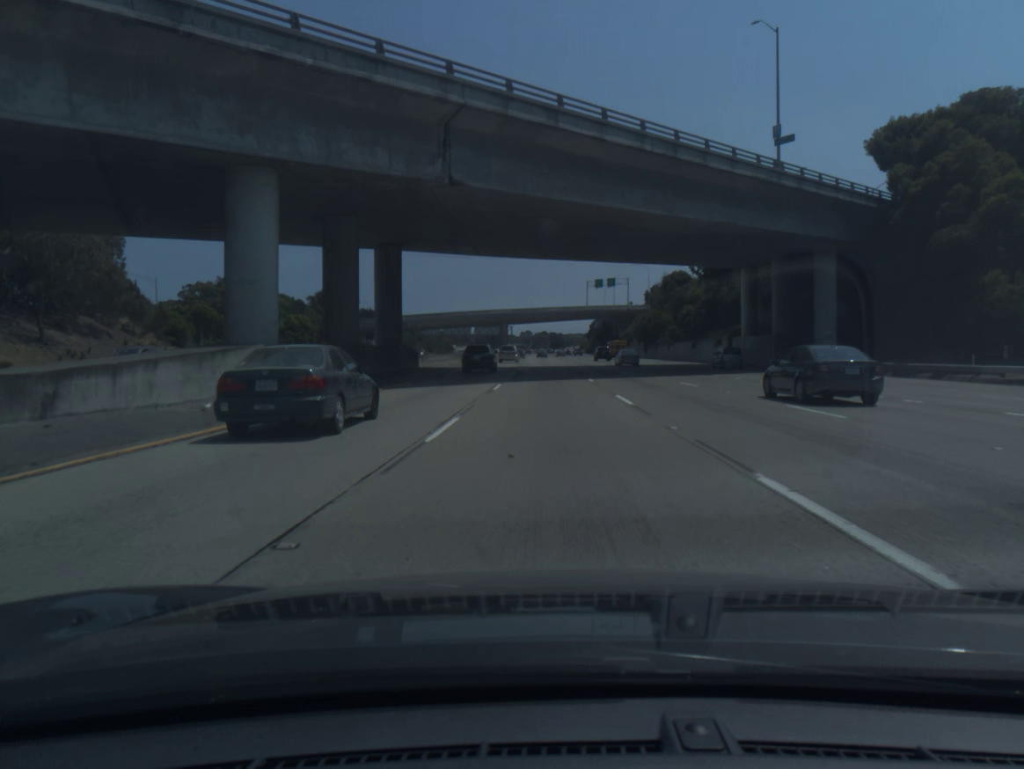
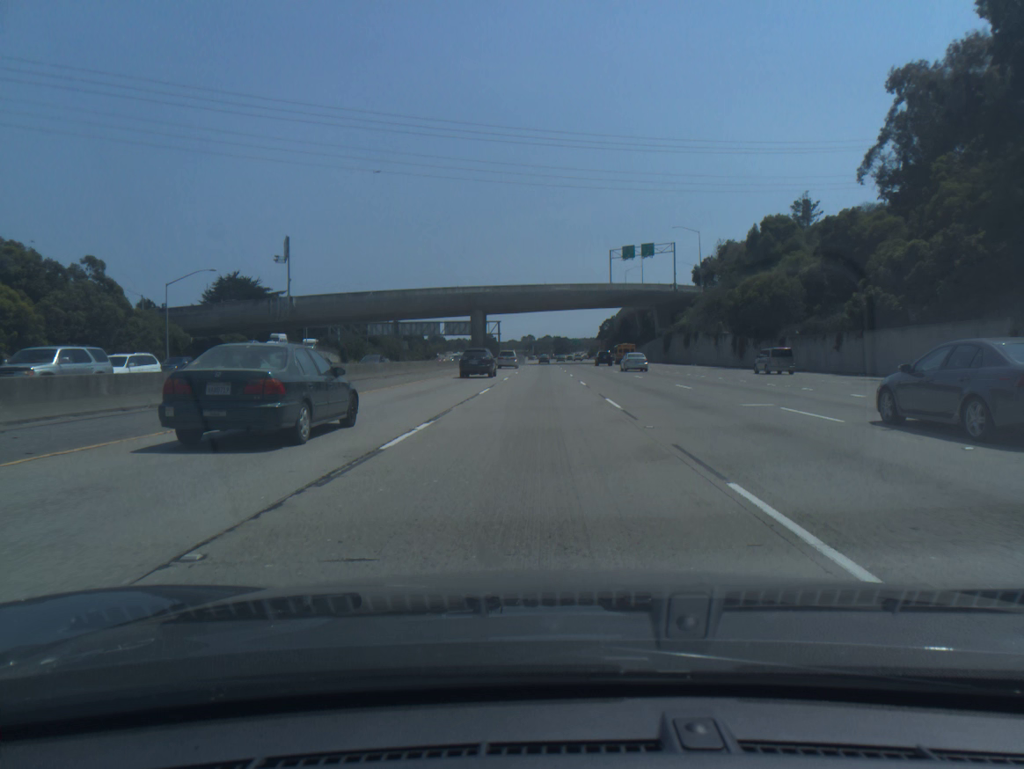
(+0.3, +73.5) m; 0°
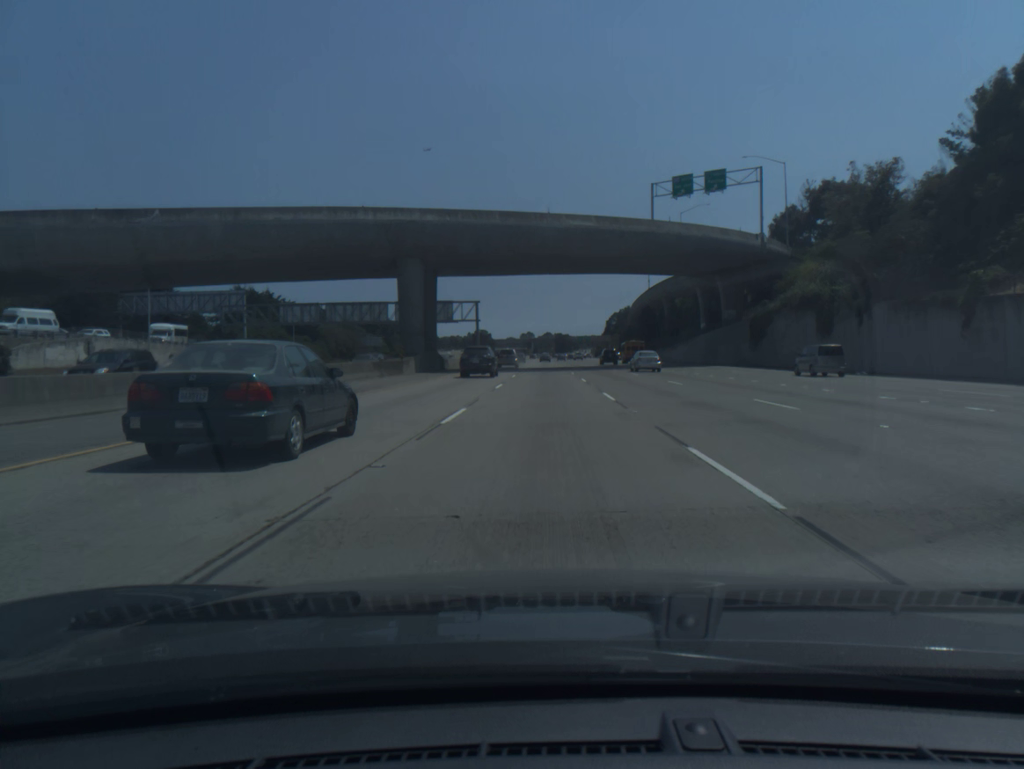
(-0.1, +55.3) m; 0°
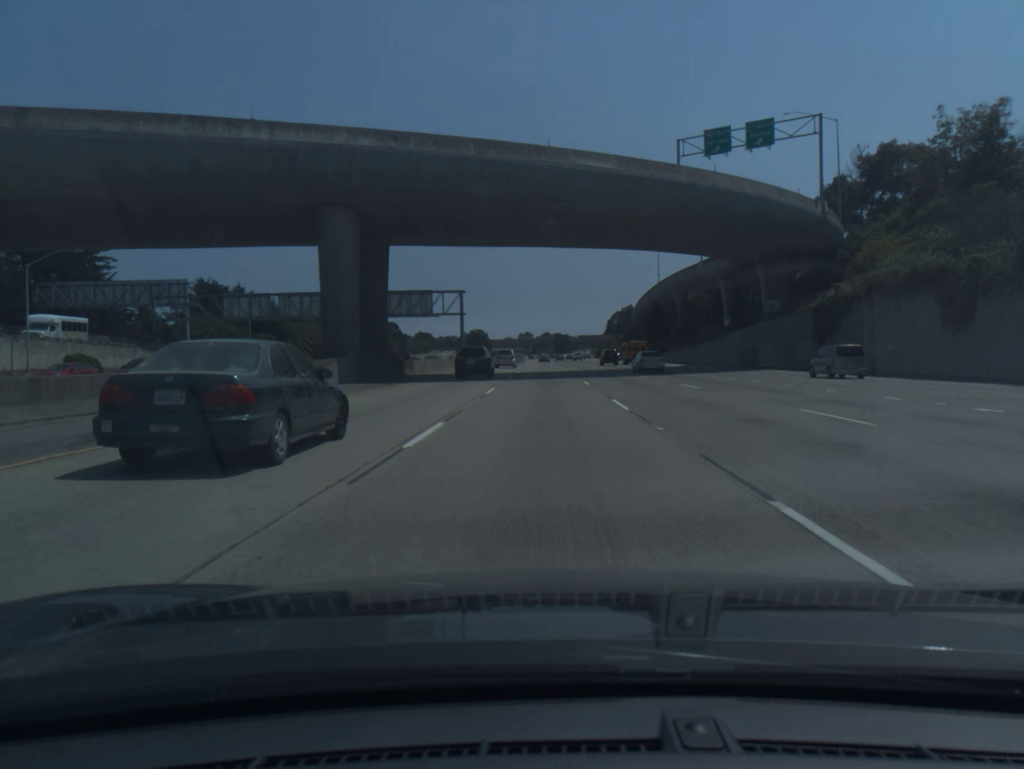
(0.0, +18.5) m; 0°
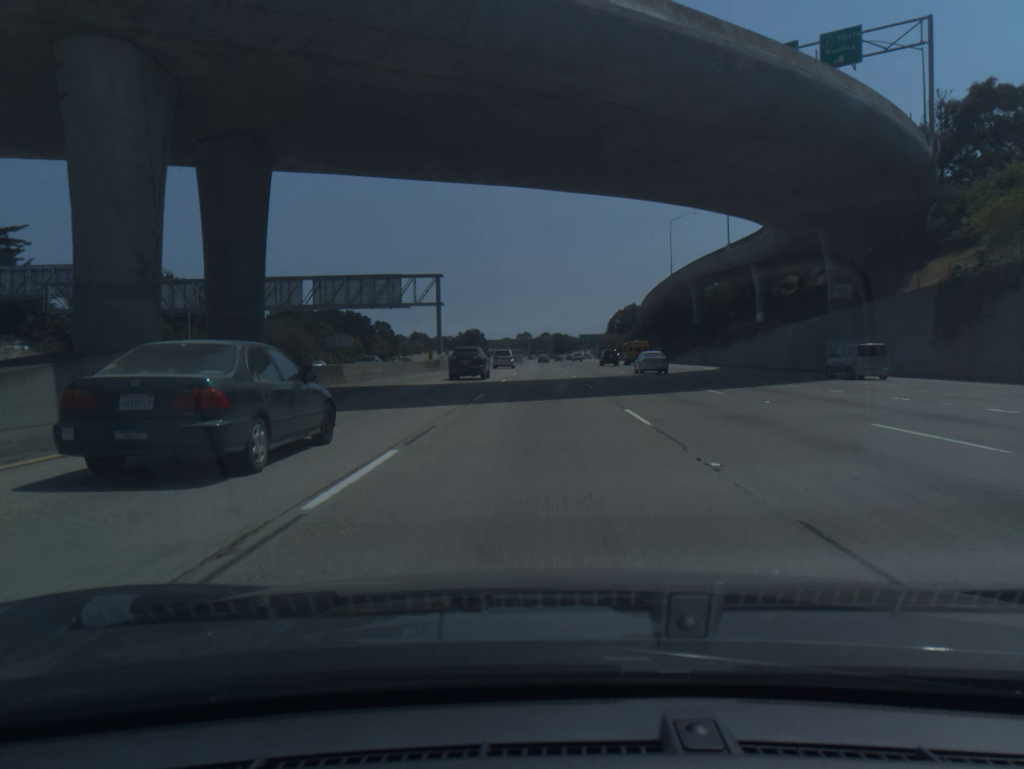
(0.0, +18.5) m; 0°
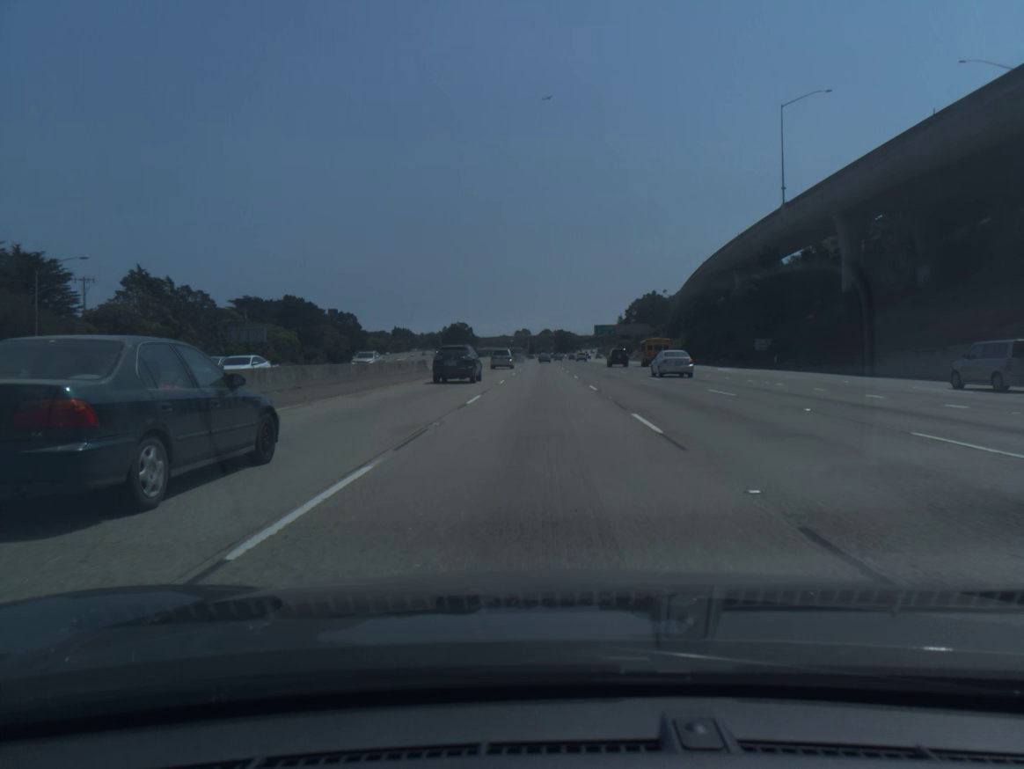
(0.0, +74.2) m; 0°
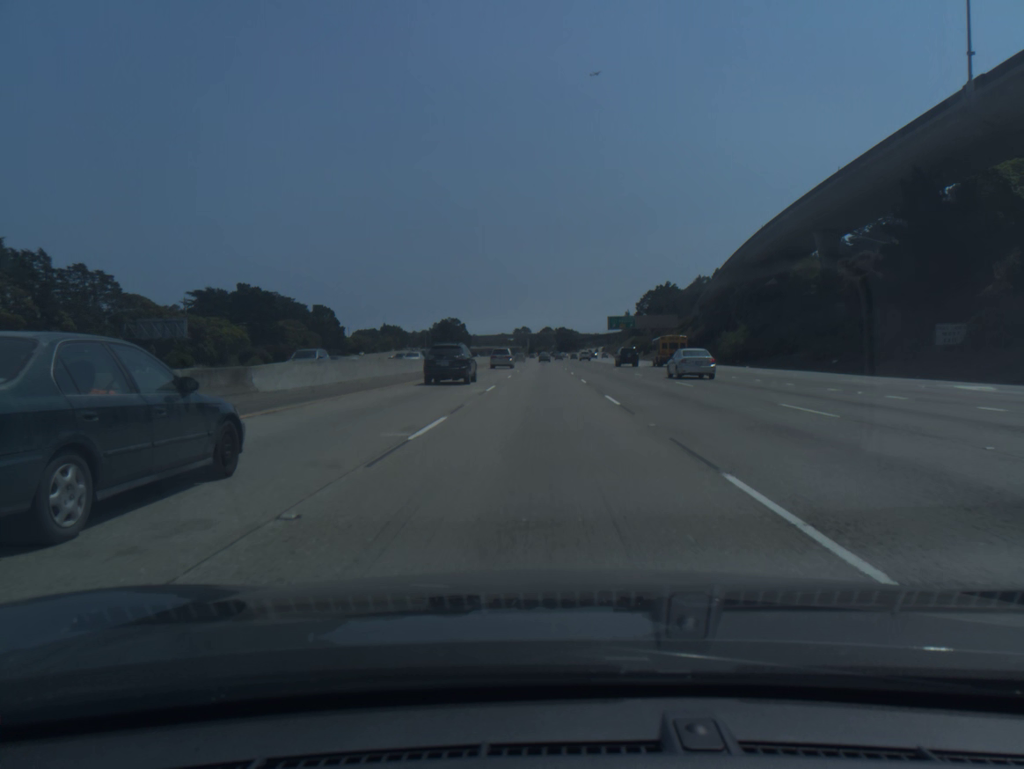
(0.0, +37.3) m; 0°
